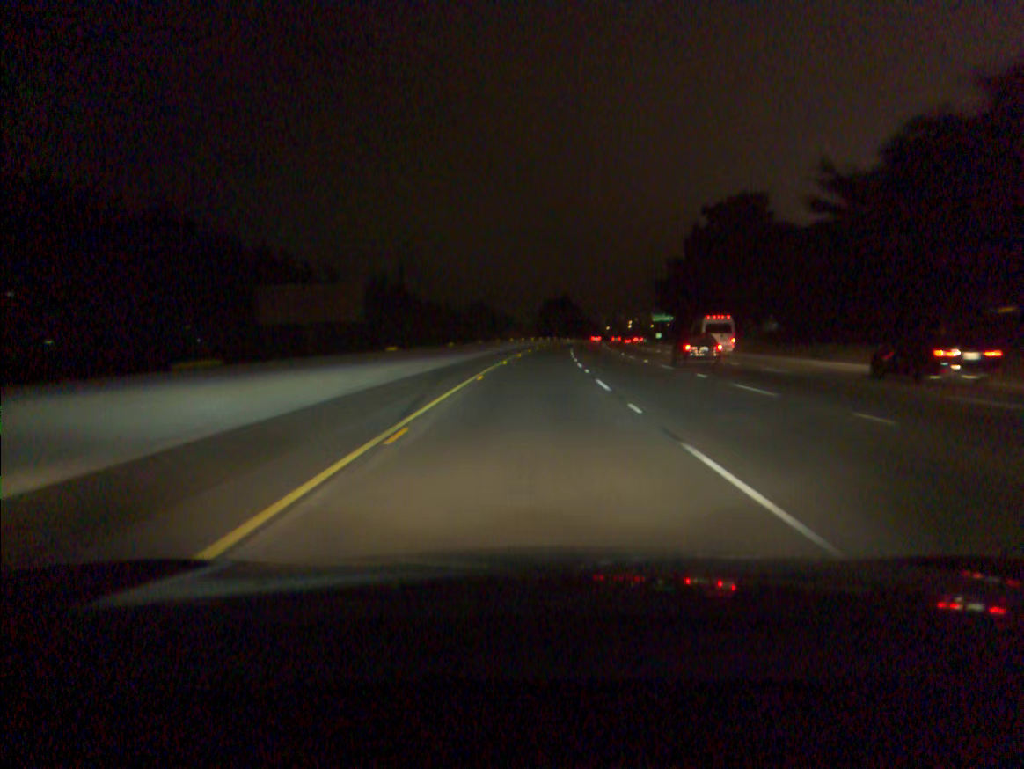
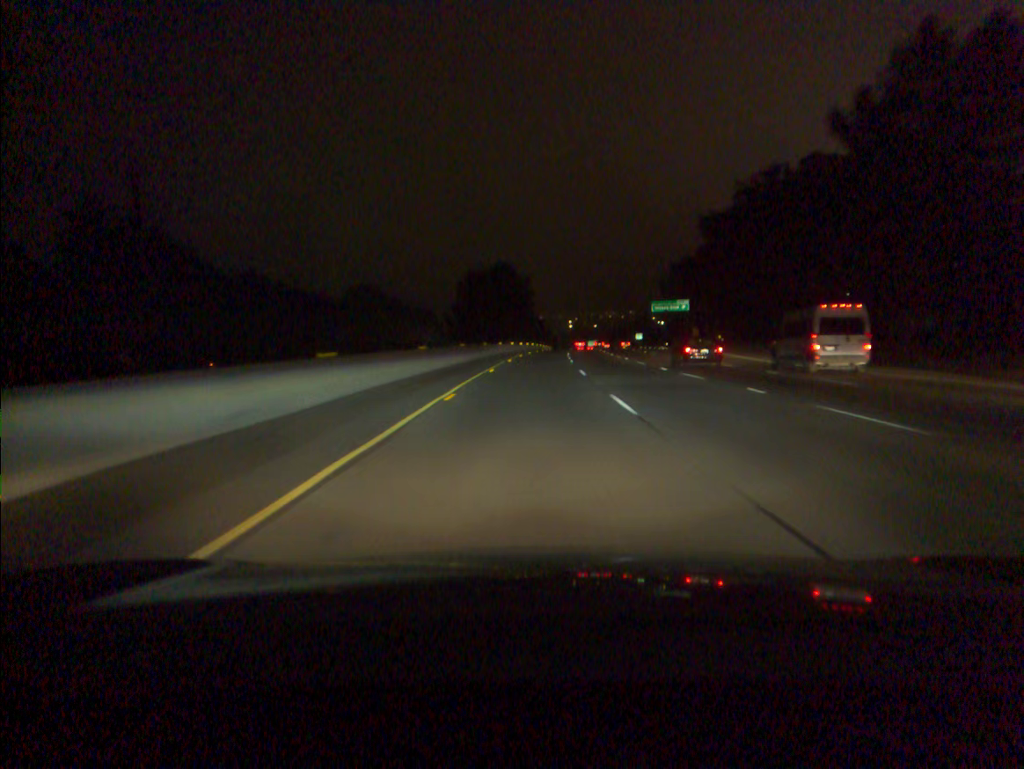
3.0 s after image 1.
(+3.8, +94.7) m; +5°
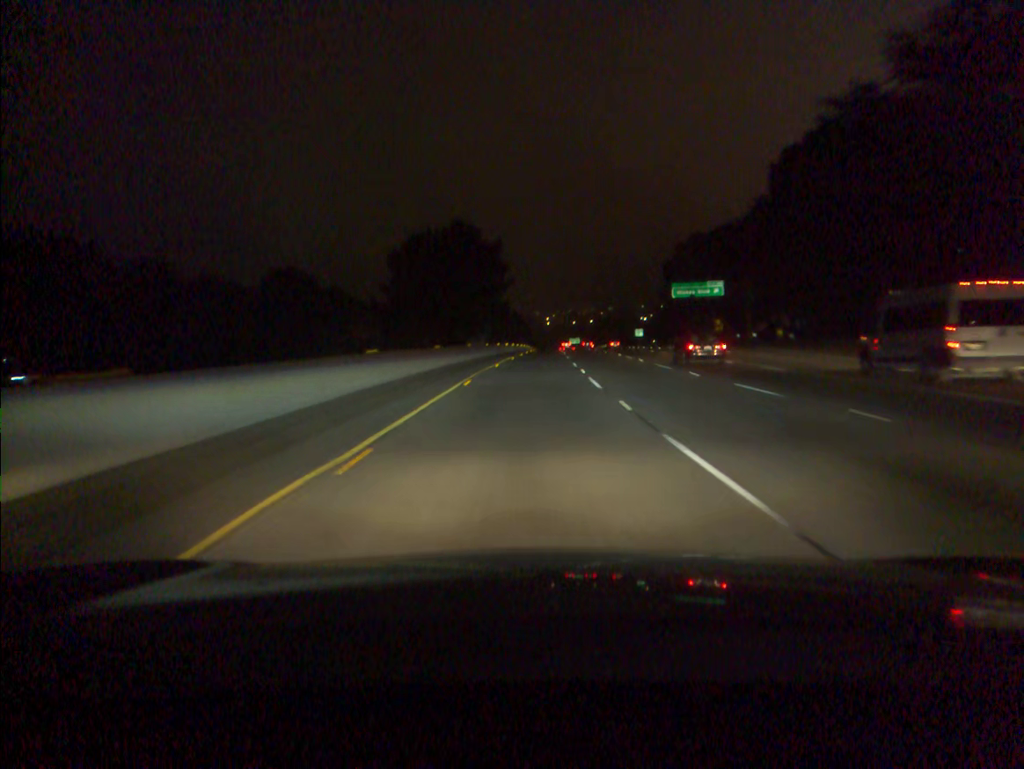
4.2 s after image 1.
(+0.6, +38.3) m; +2°
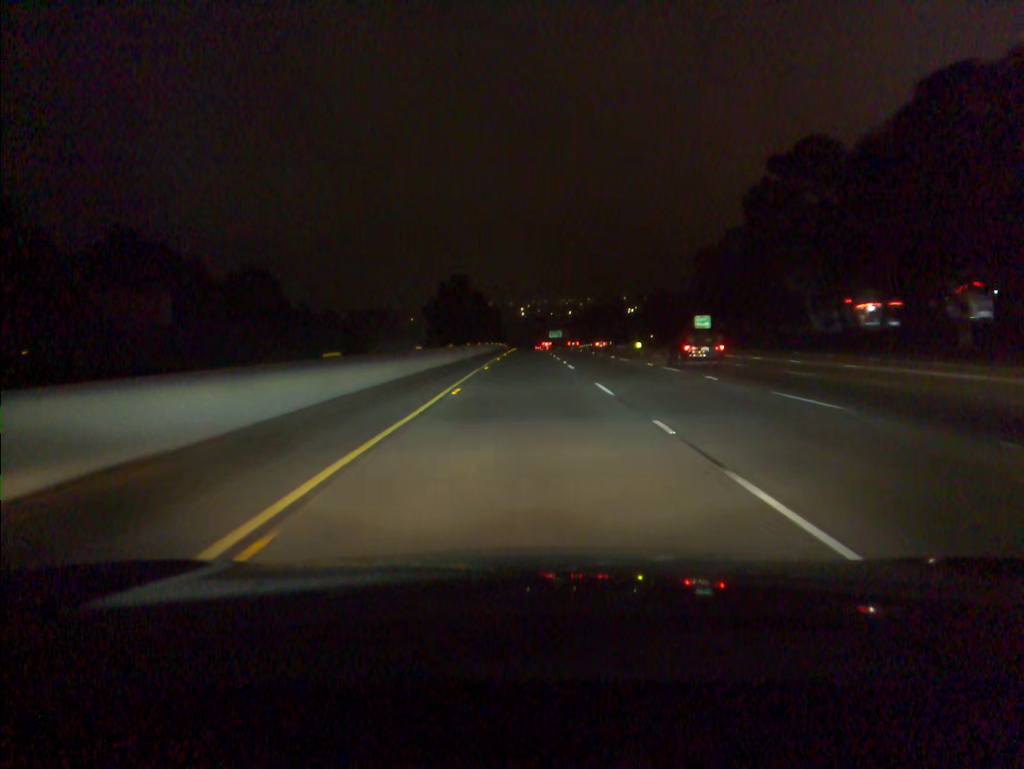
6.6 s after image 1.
(+1.6, +76.6) m; +2°
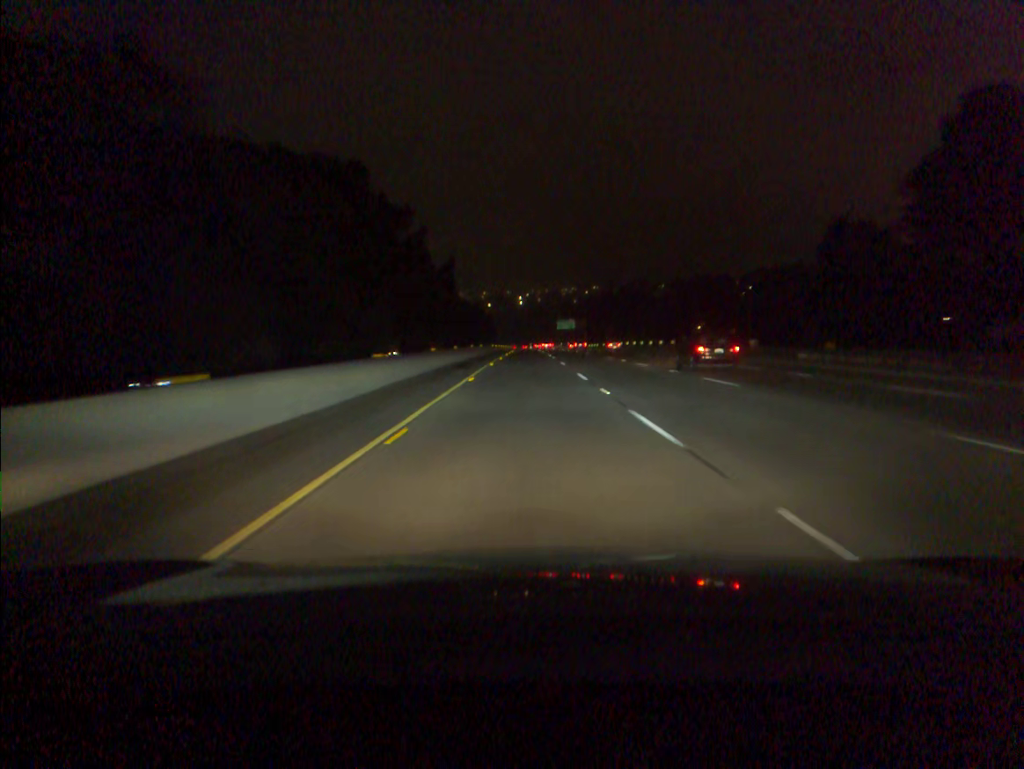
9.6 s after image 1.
(+0.1, +95.8) m; 0°
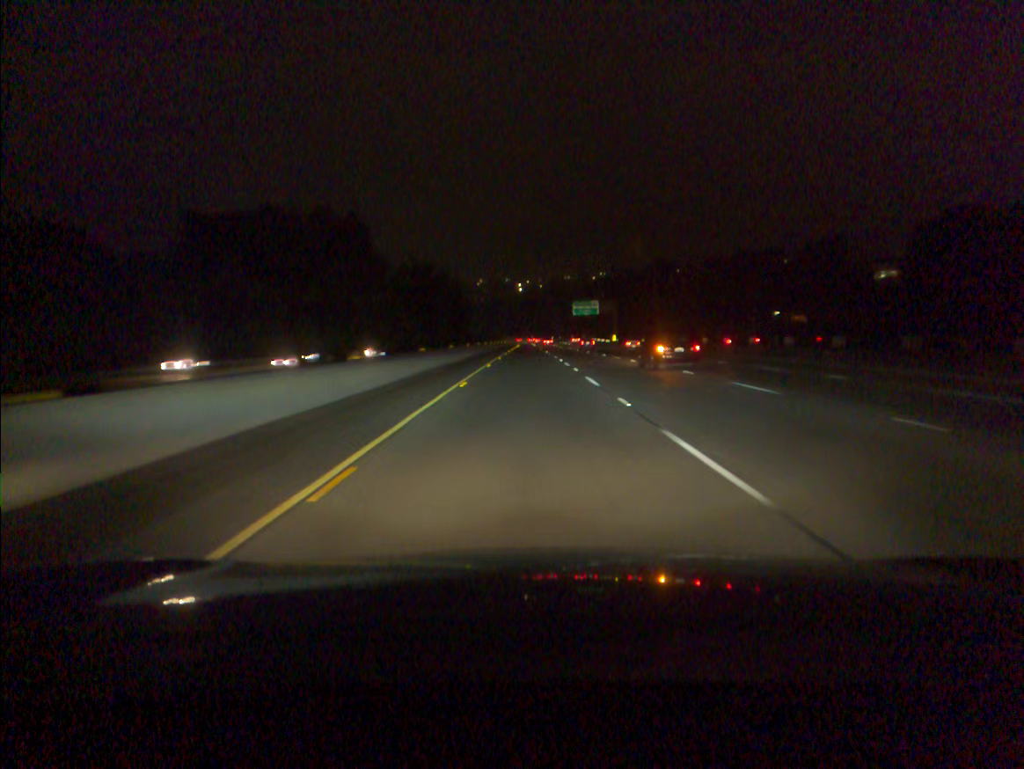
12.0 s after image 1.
(-0.1, +76.4) m; 0°
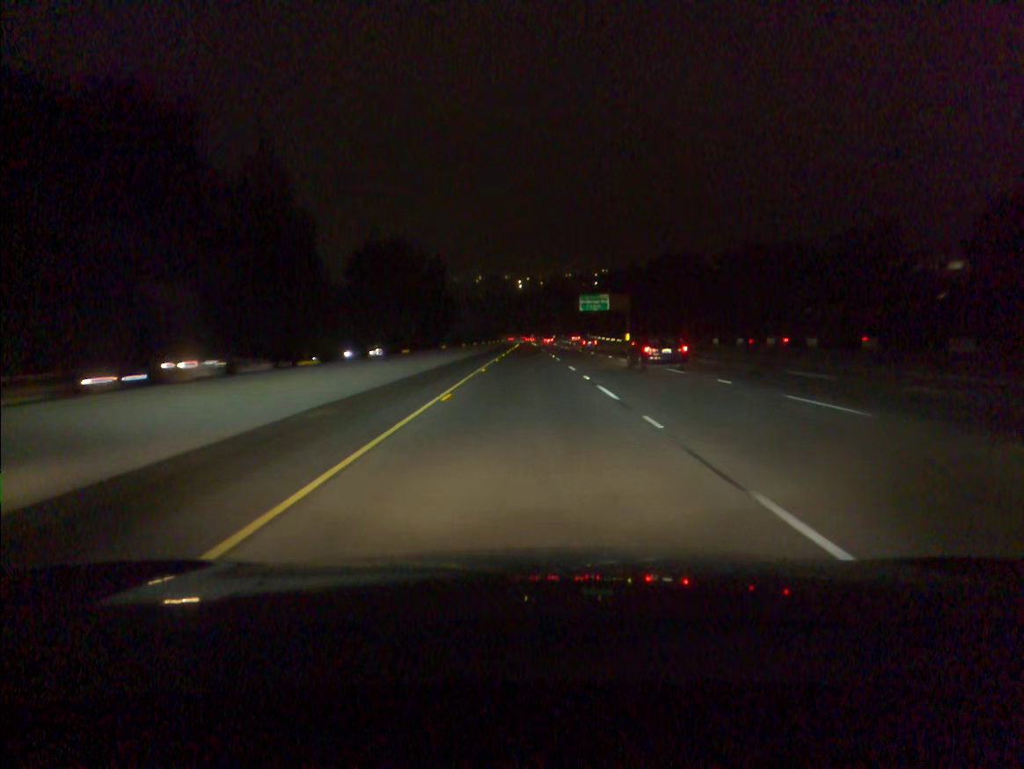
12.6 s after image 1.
(0.0, +19.1) m; 0°
